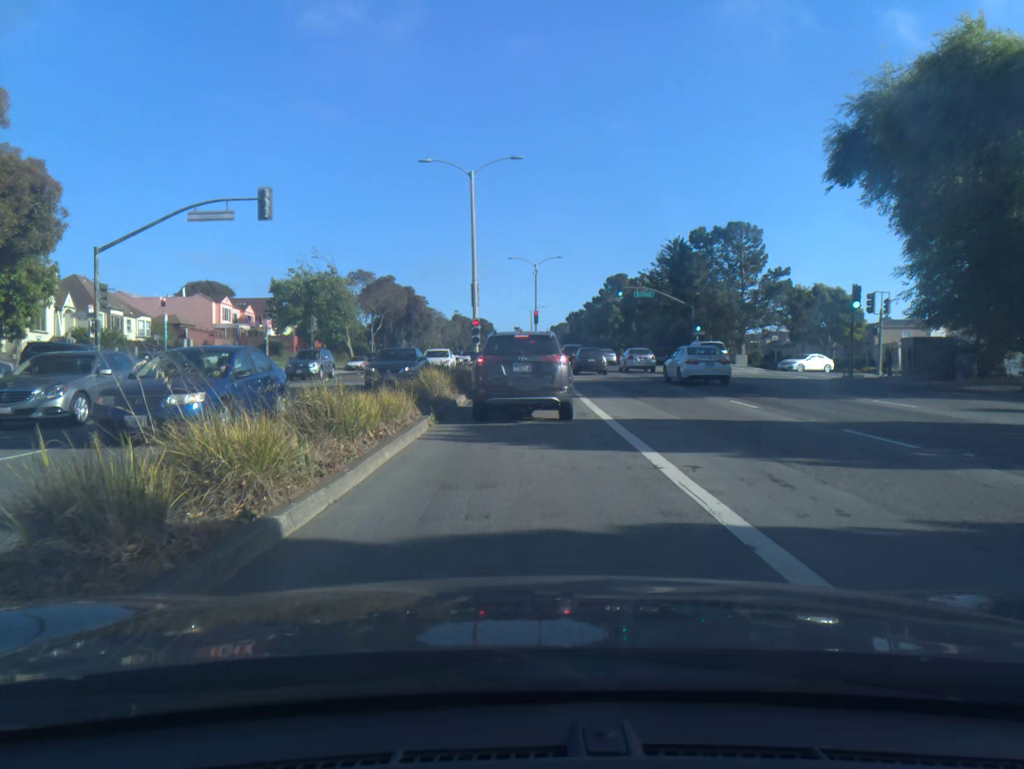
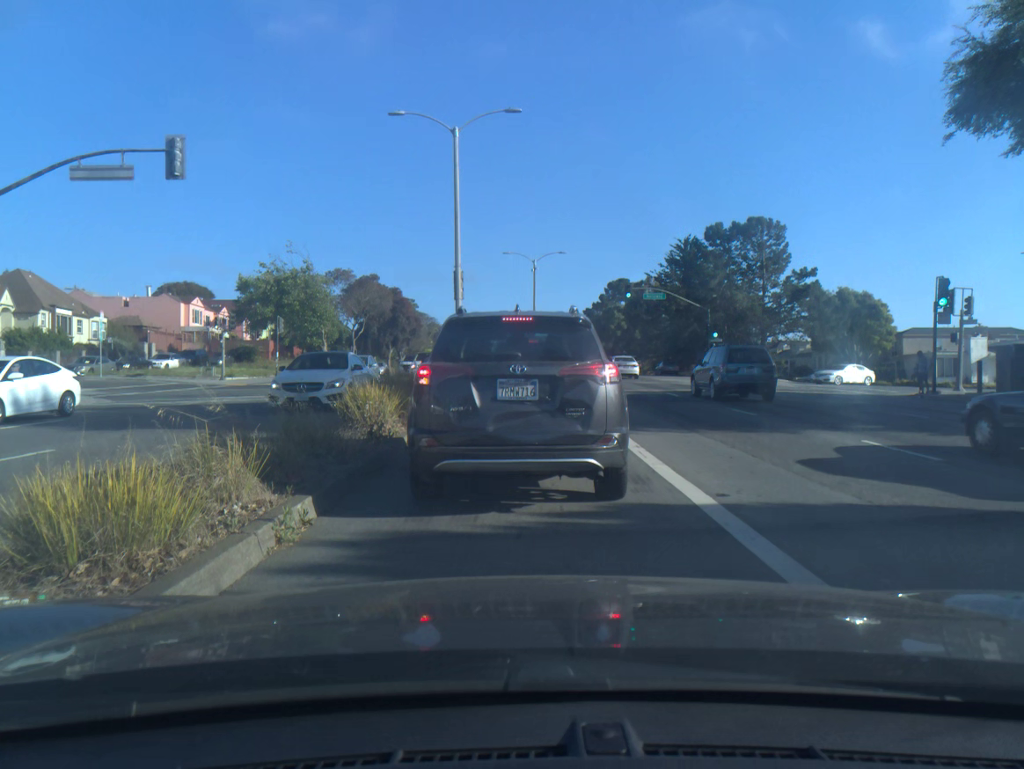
(+0.1, +8.0) m; 0°
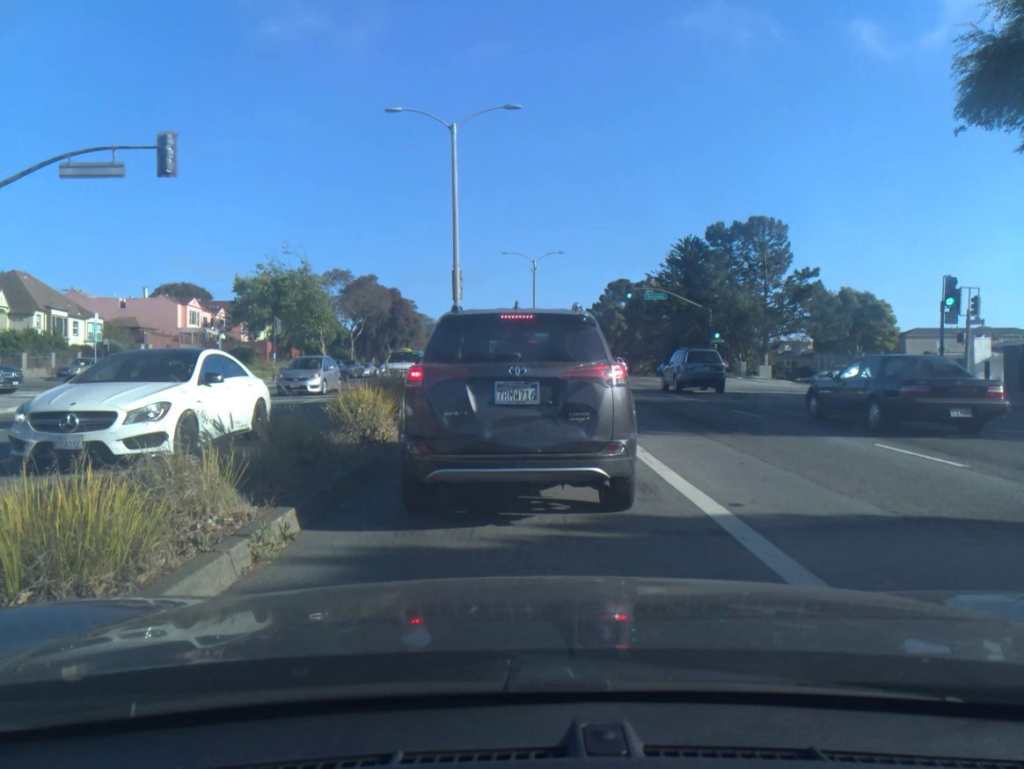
(0.0, +0.5) m; 0°
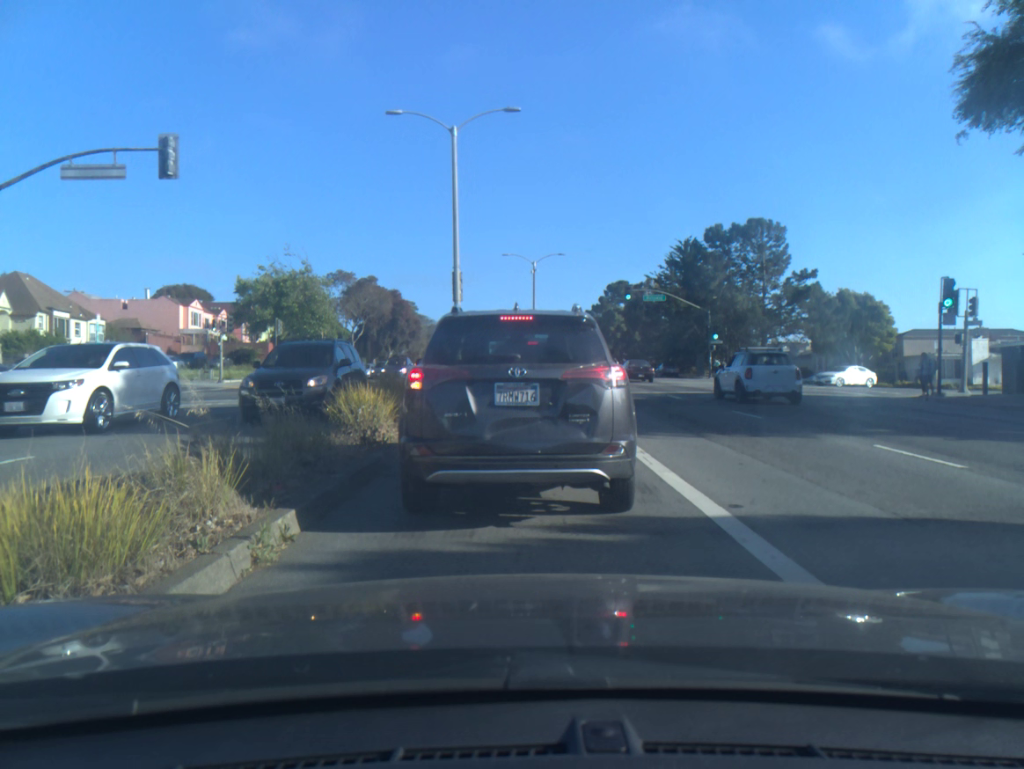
(0.0, +0.1) m; 0°
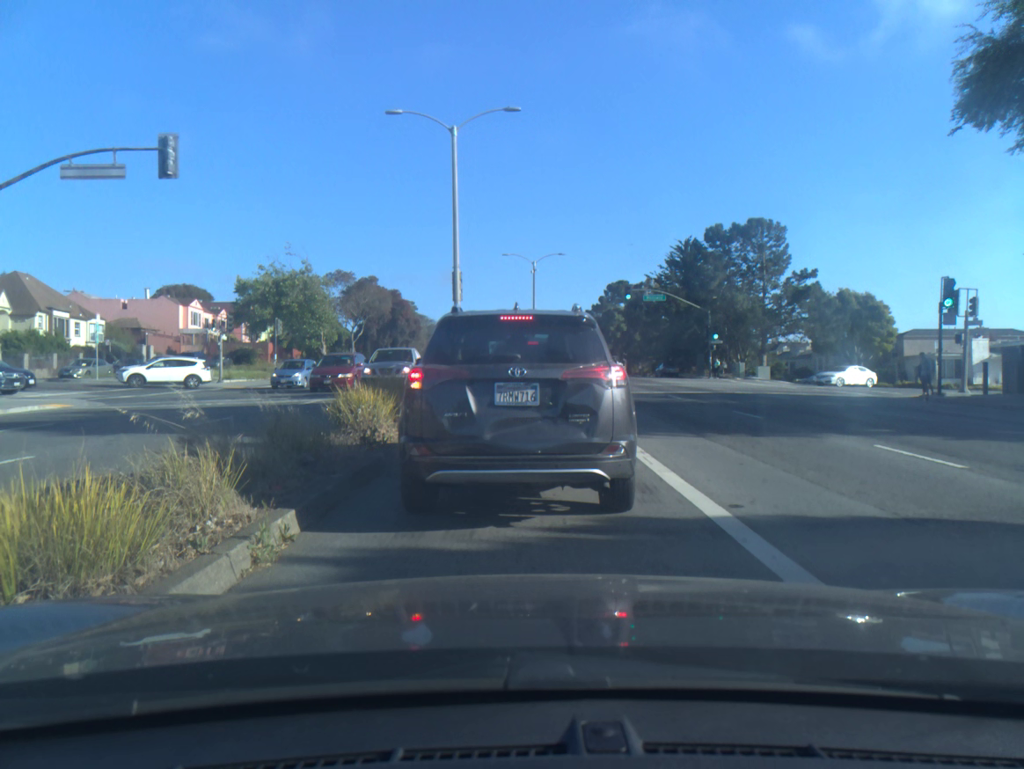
(0.0, 0.0) m; 0°
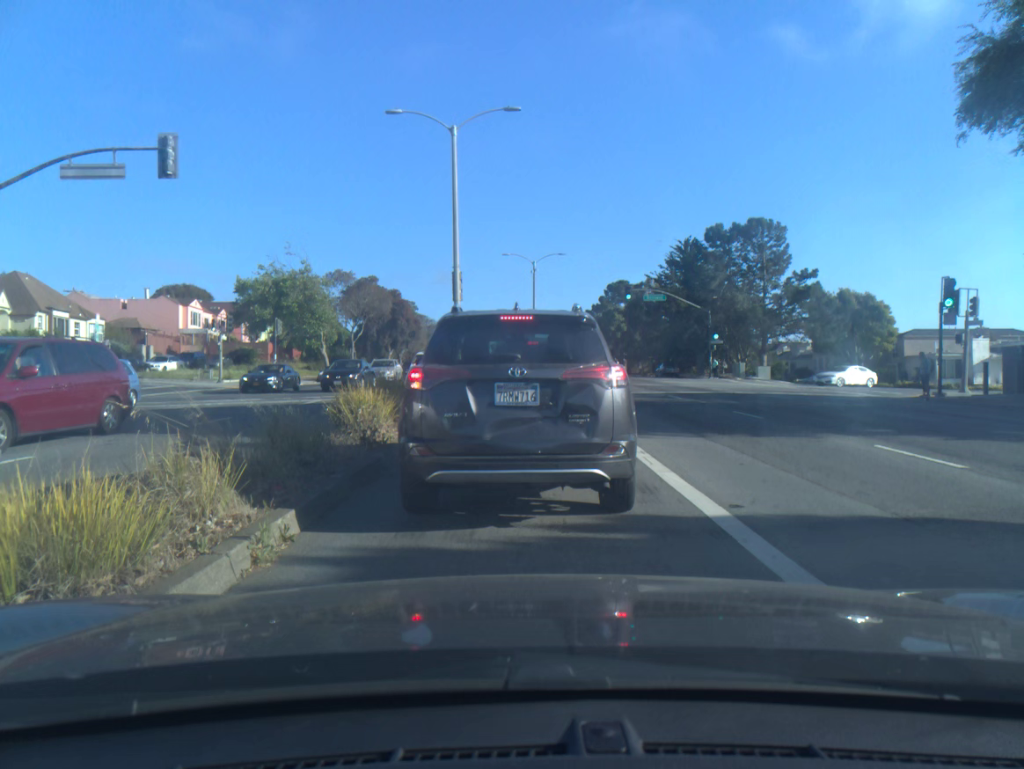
(0.0, 0.0) m; 0°
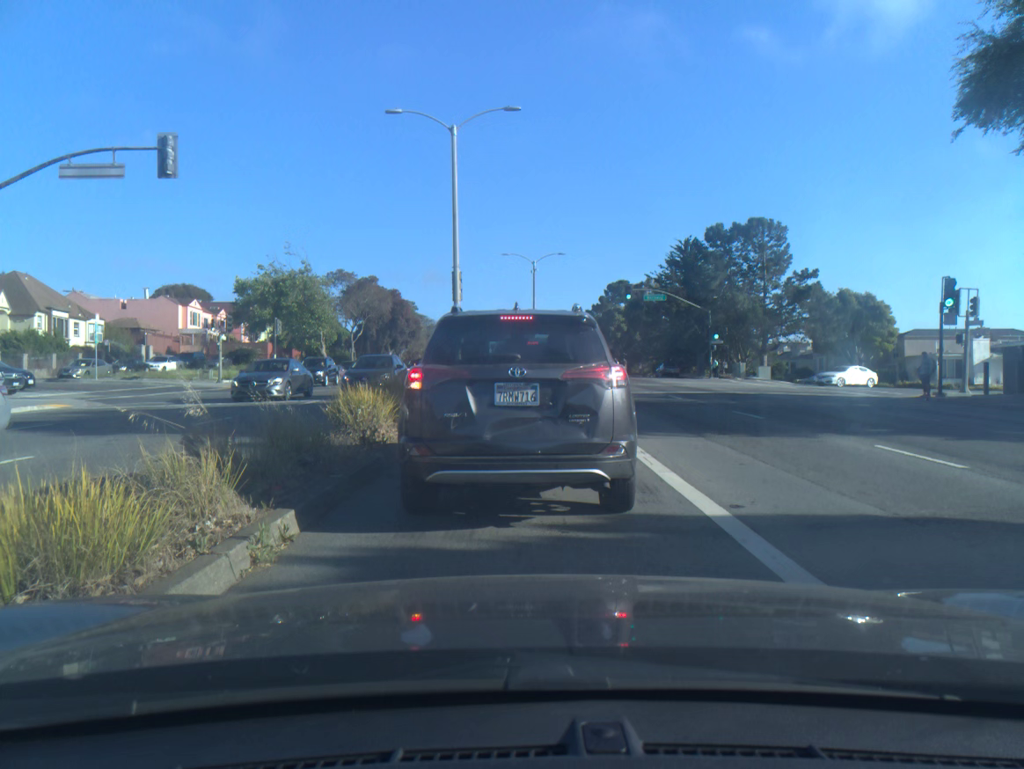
(0.0, 0.0) m; 0°
